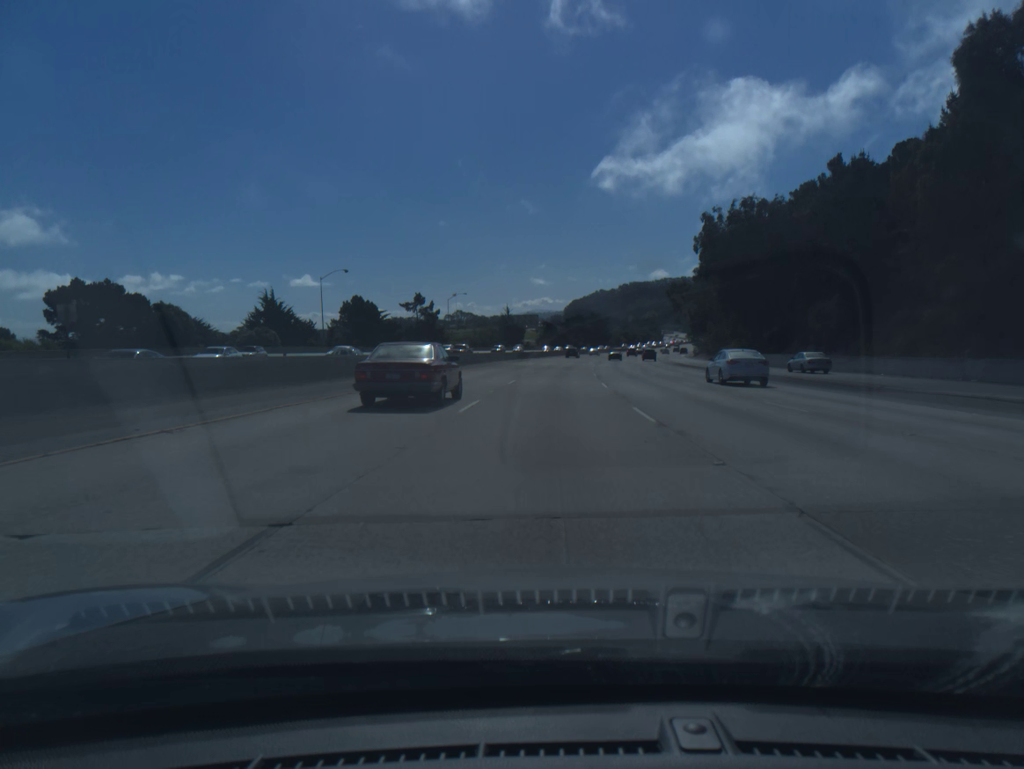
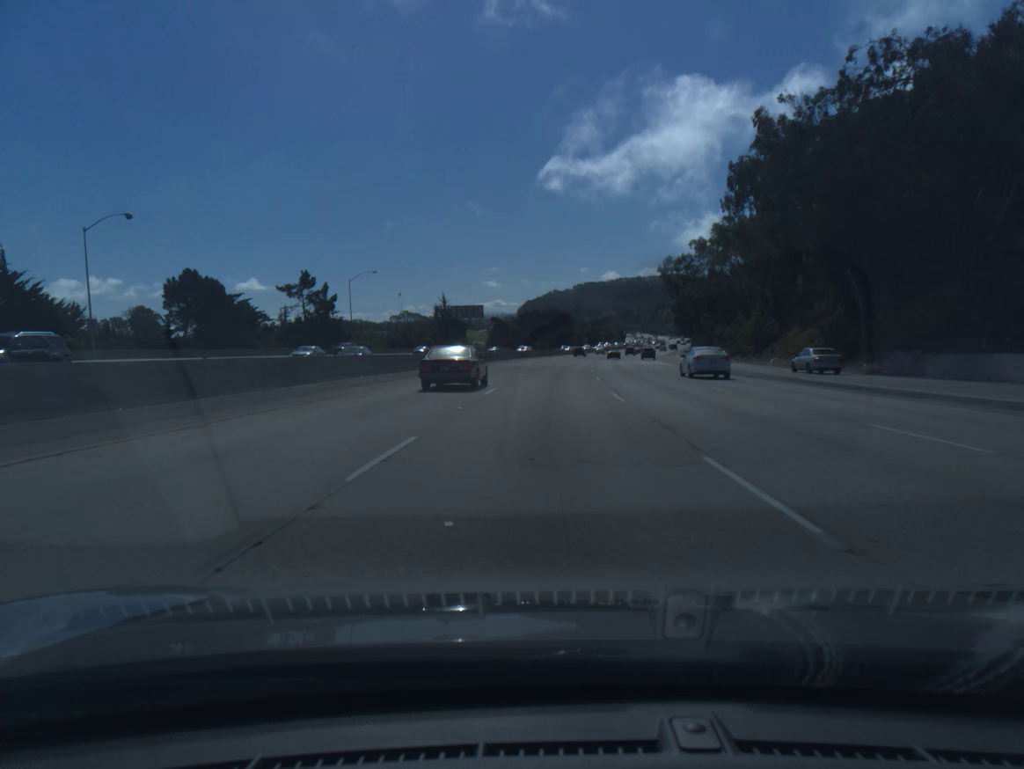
(+1.4, +51.4) m; +3°
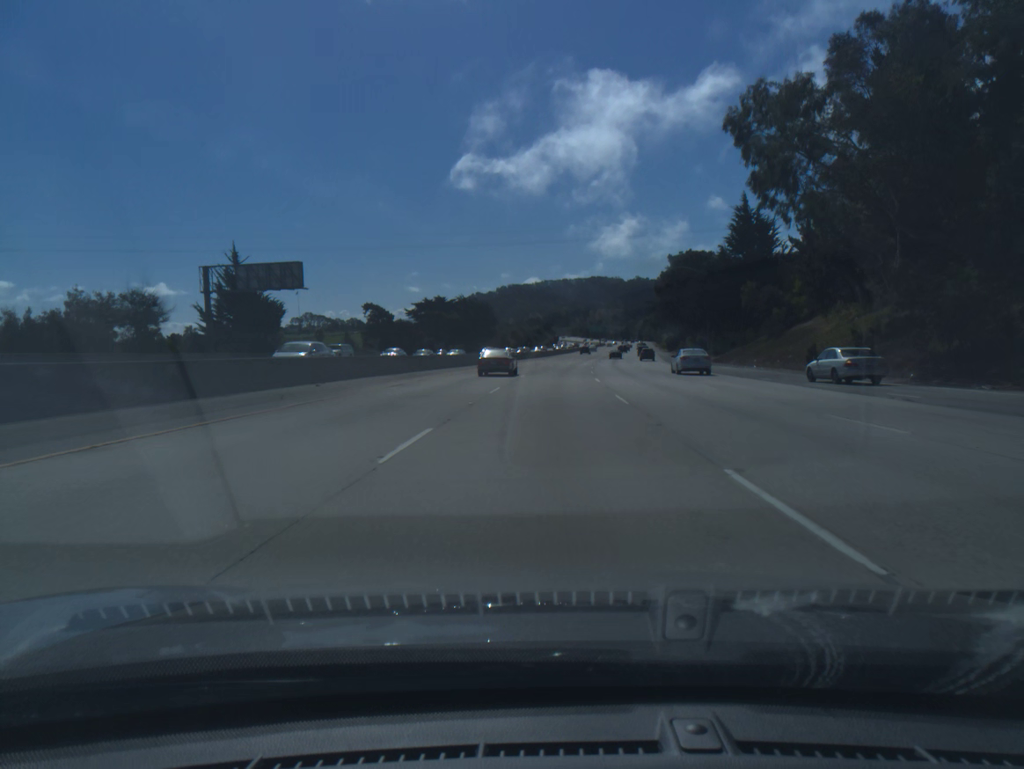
(+3.9, +85.7) m; +5°
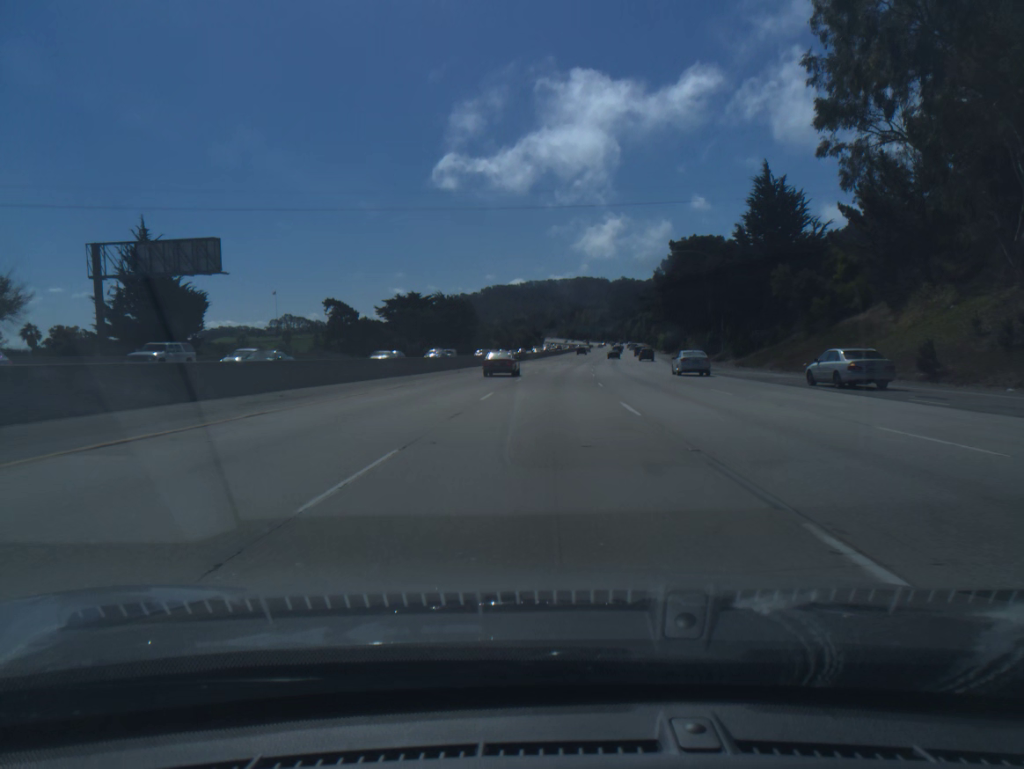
(+0.2, +17.2) m; +1°
